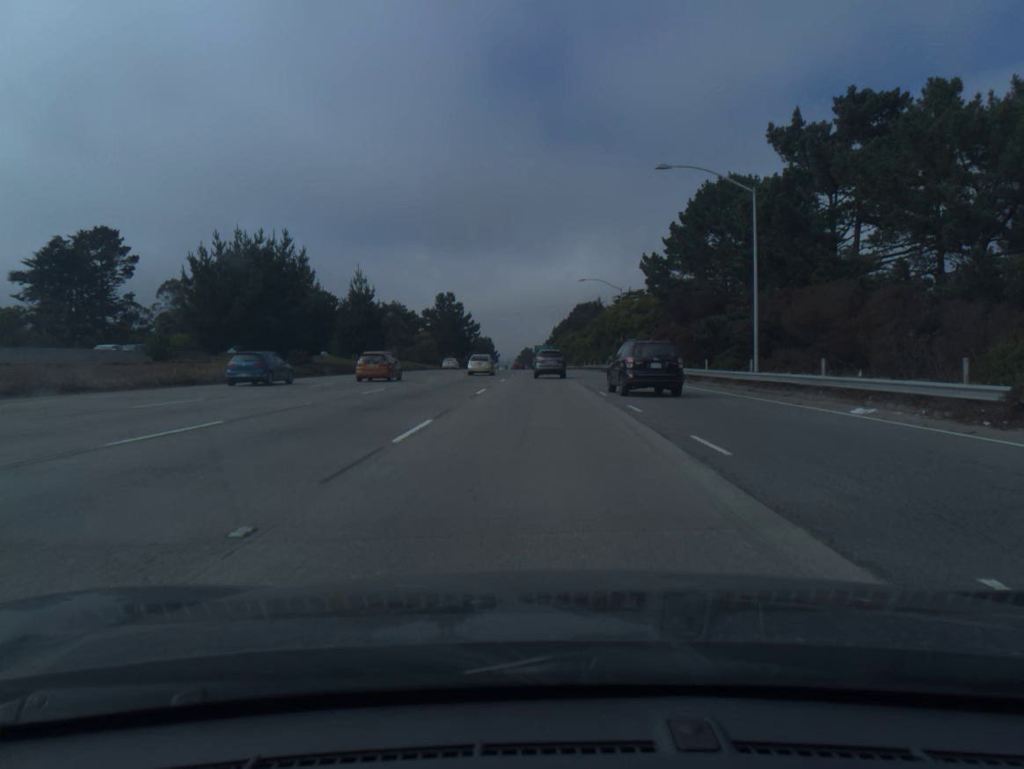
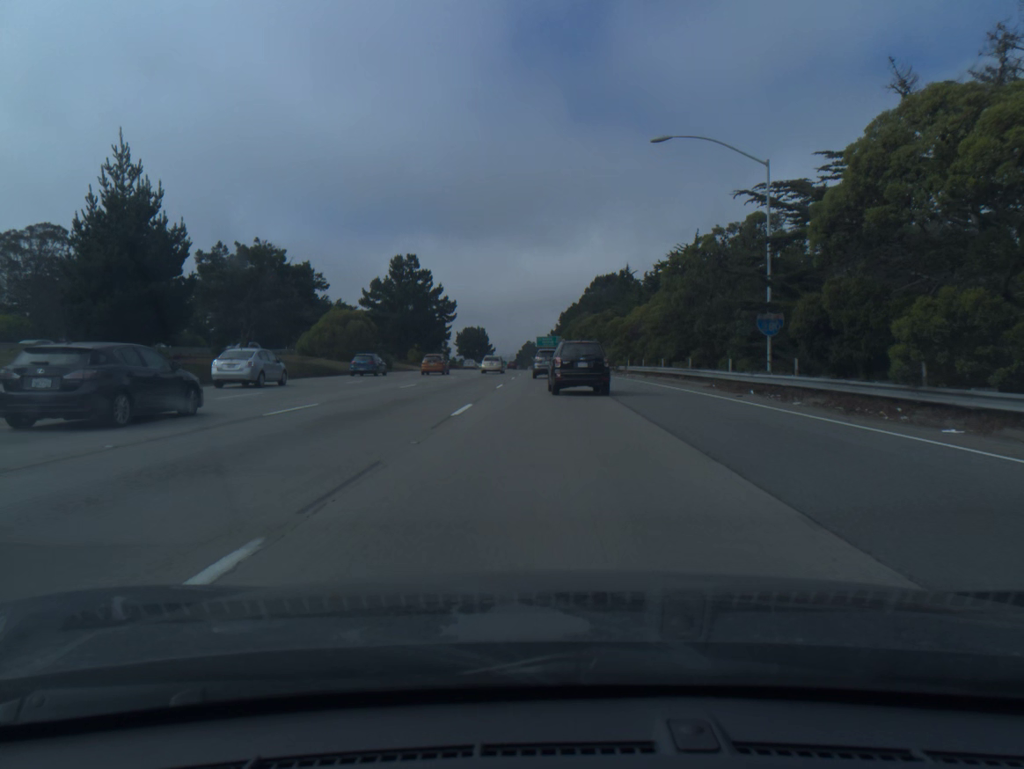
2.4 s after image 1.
(-0.2, +53.3) m; 0°
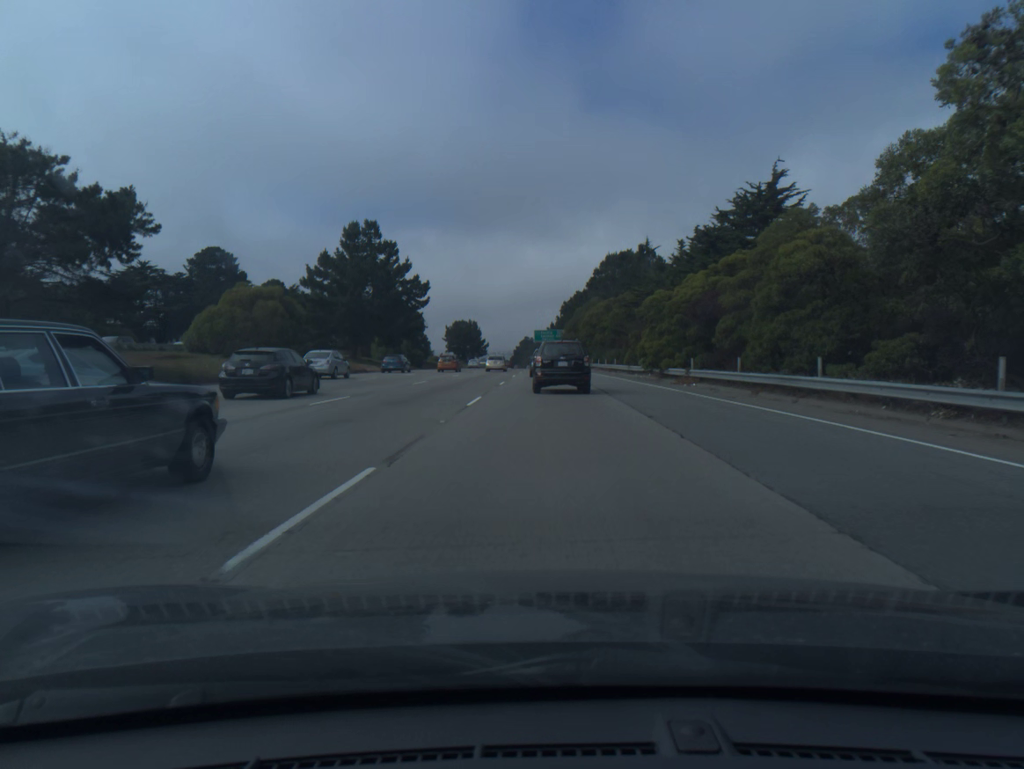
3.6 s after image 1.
(0.0, +26.3) m; 0°
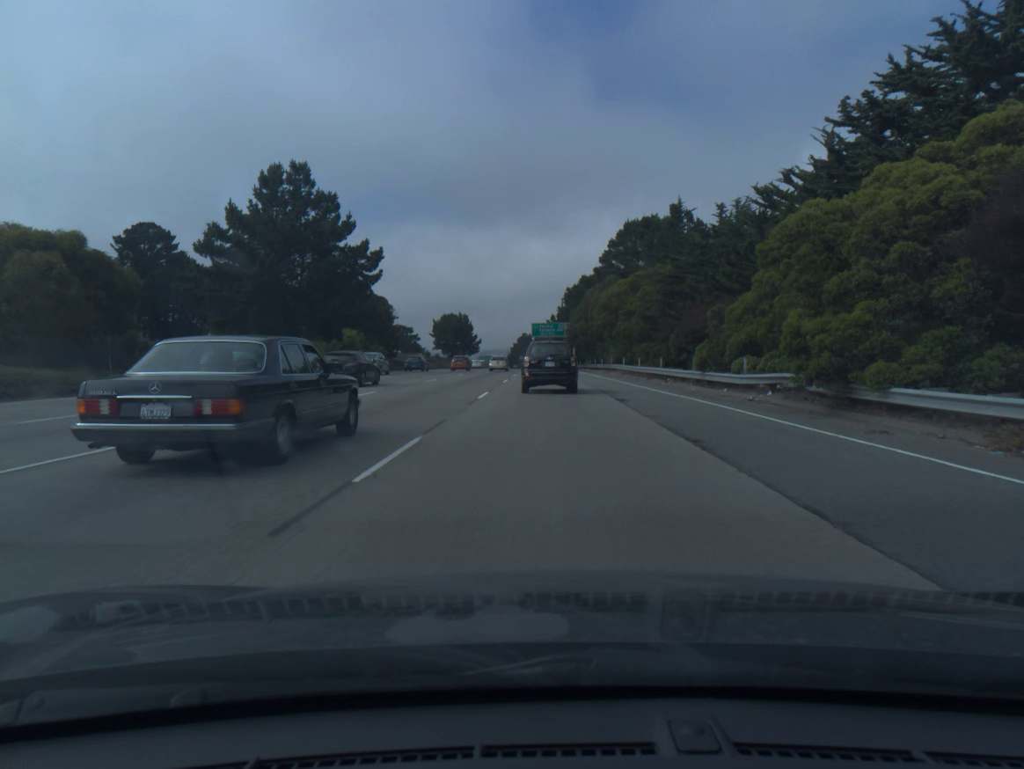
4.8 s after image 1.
(0.0, +25.8) m; 0°
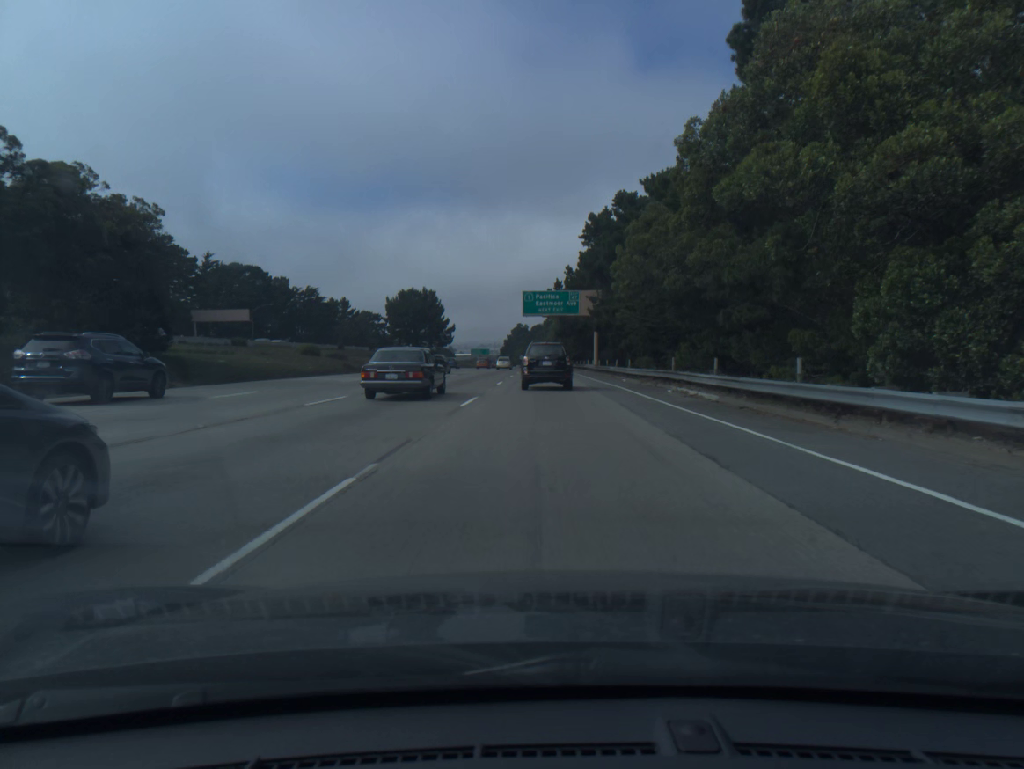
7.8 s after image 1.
(0.0, +62.1) m; 0°
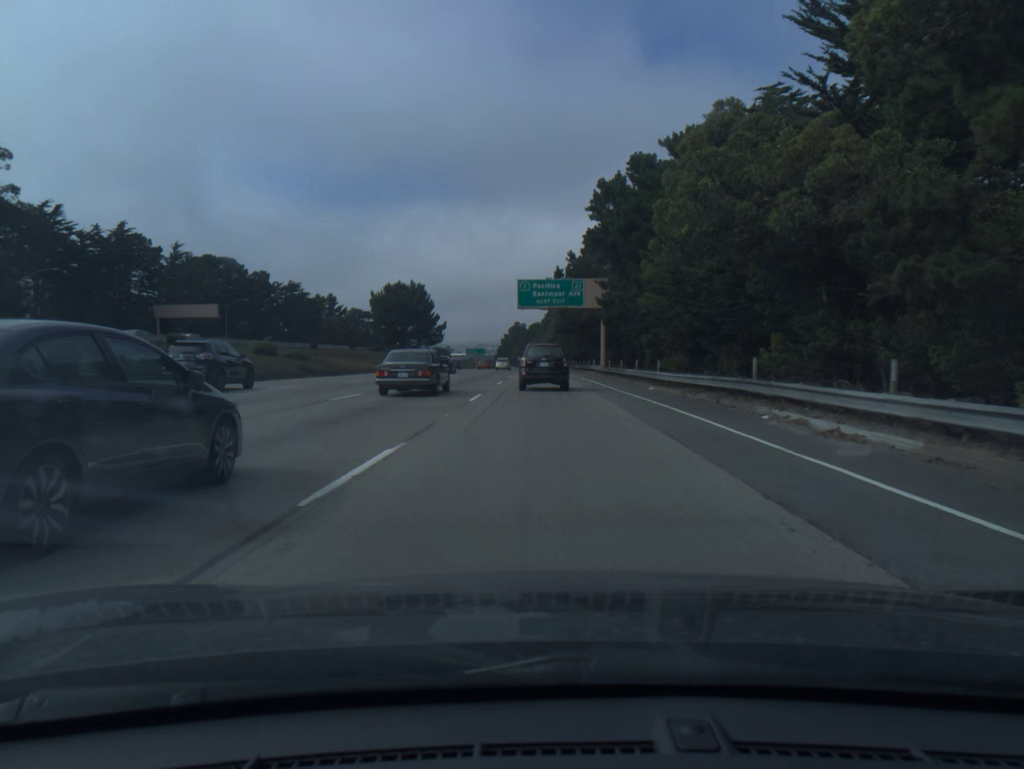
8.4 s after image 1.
(0.0, +12.2) m; 0°
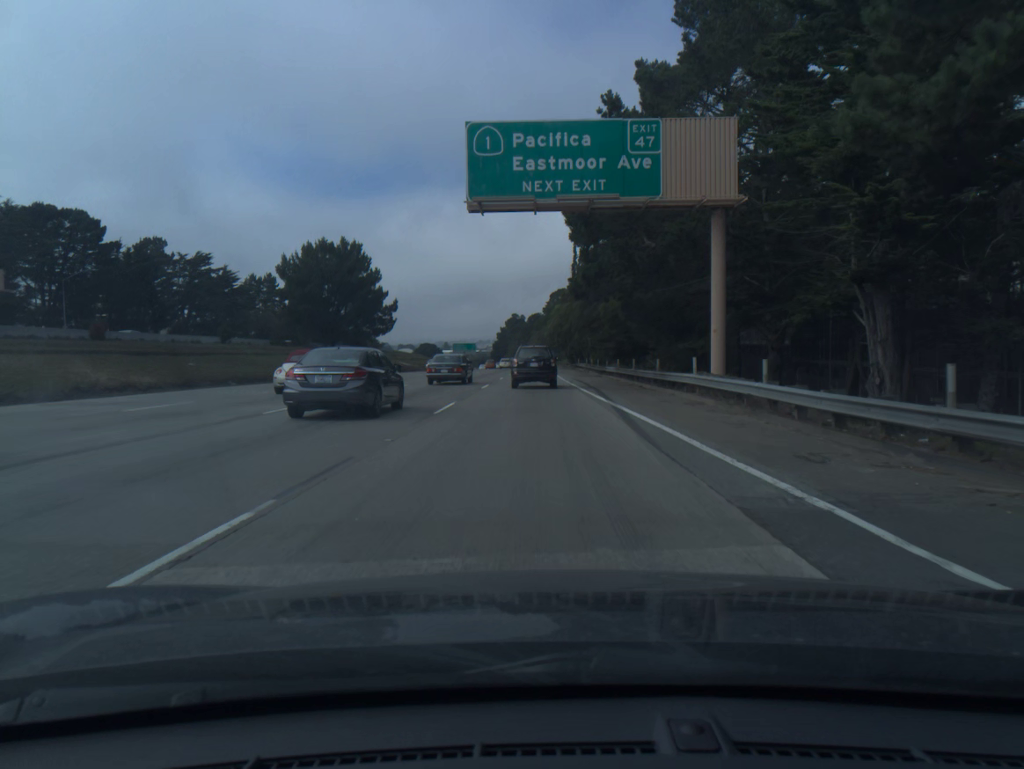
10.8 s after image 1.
(+0.2, +48.1) m; 0°
